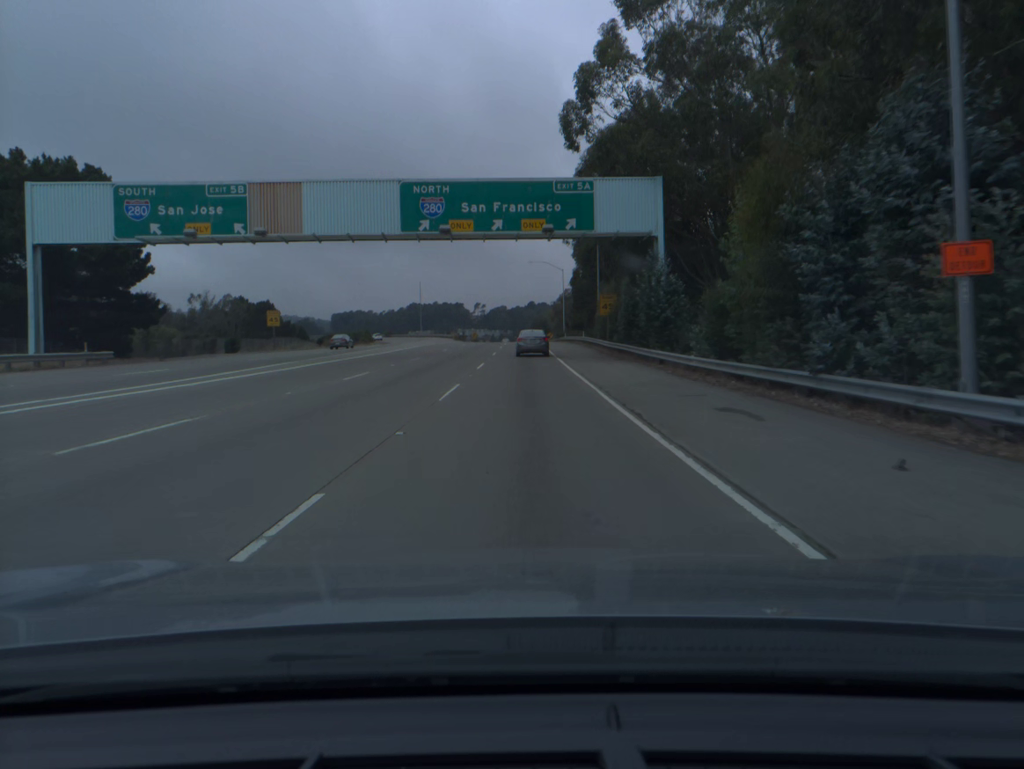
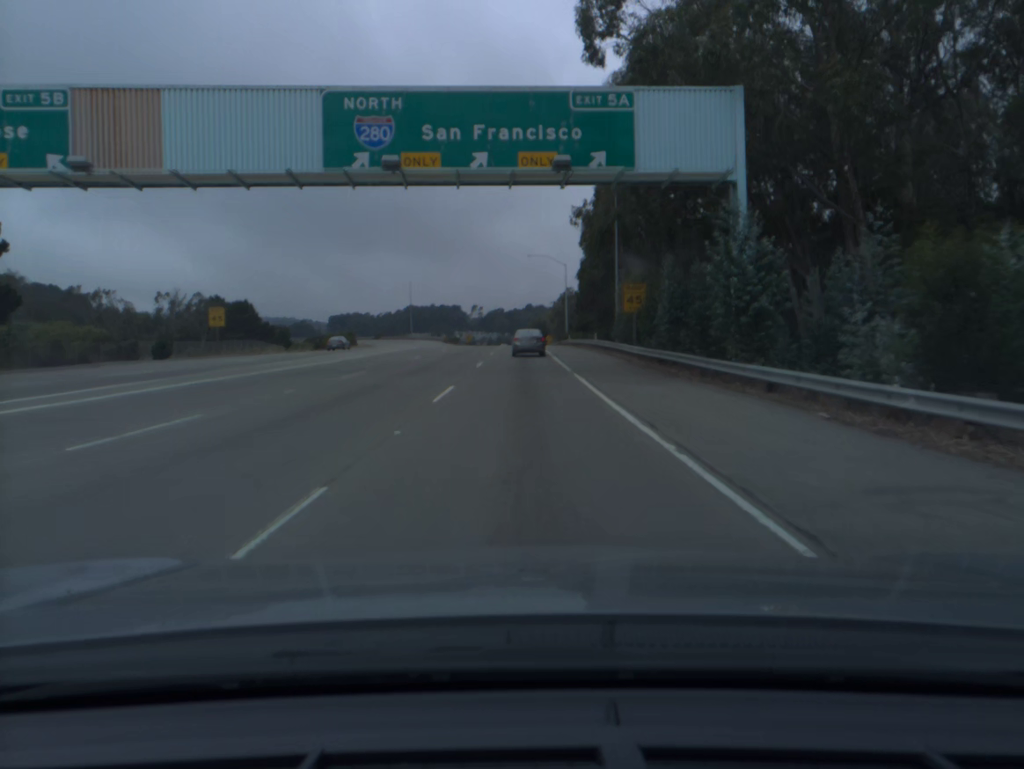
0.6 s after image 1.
(0.0, +14.4) m; 0°
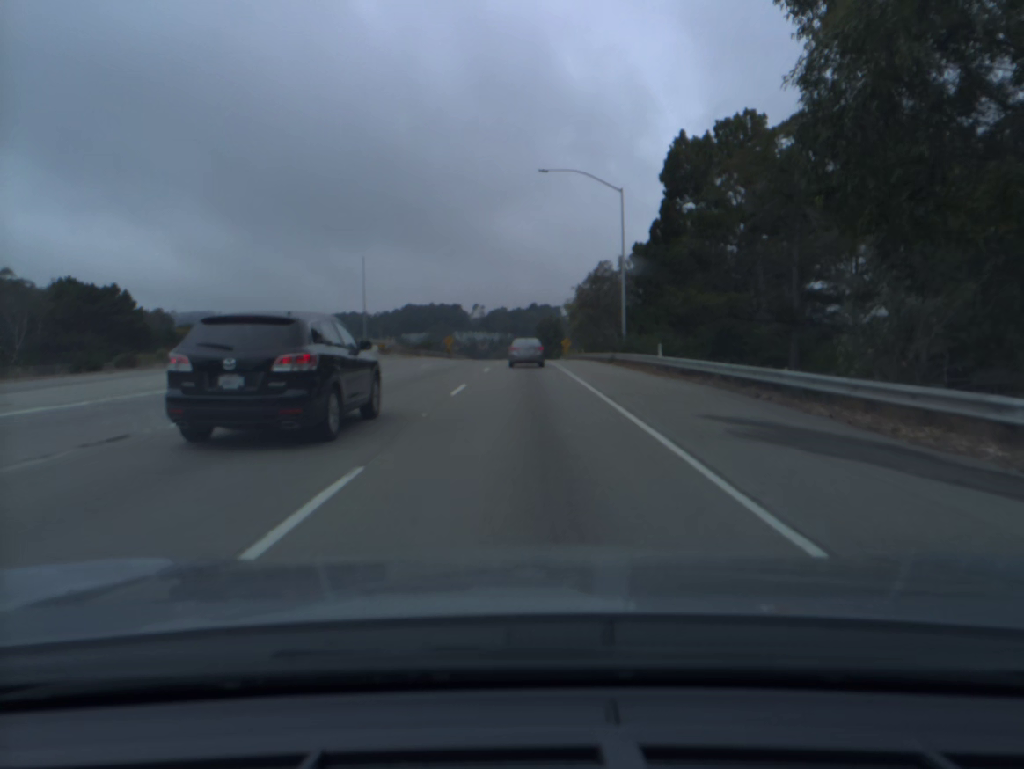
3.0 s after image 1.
(0.0, +55.9) m; 0°
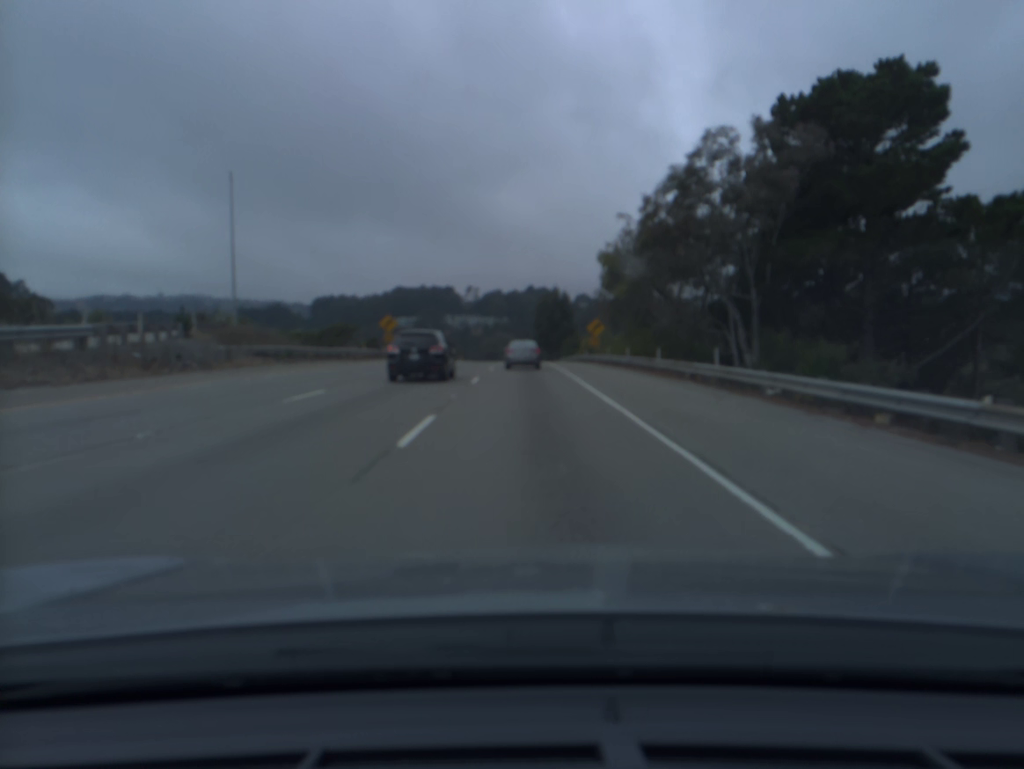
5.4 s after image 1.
(+0.1, +52.9) m; 0°
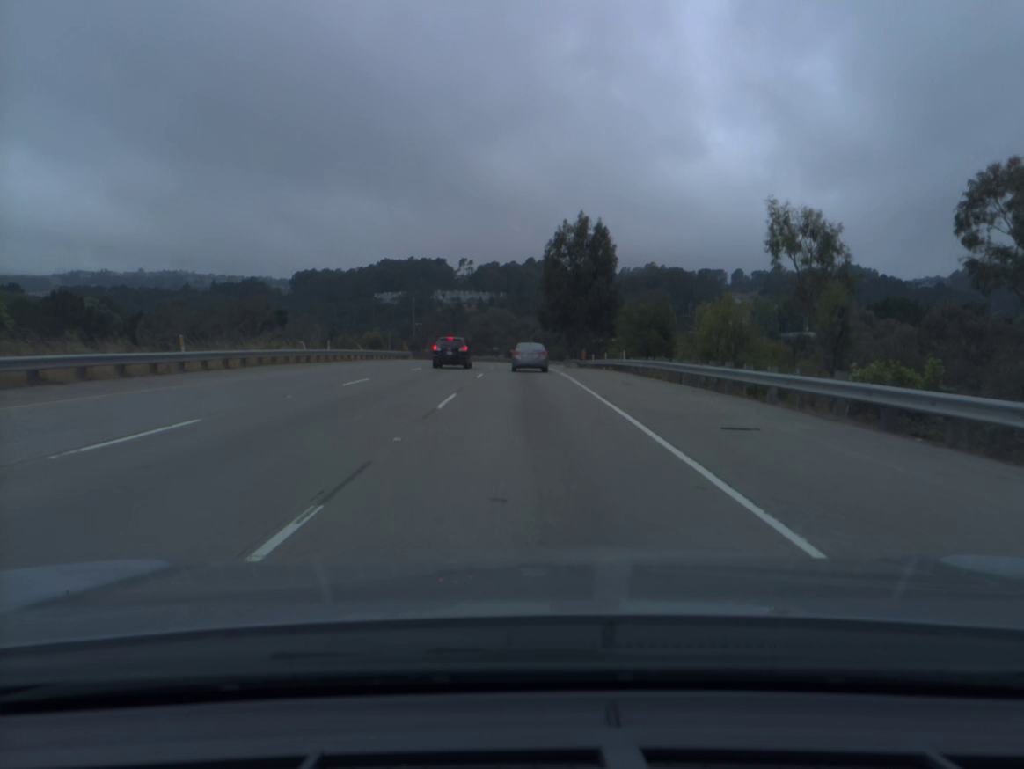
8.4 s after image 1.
(0.0, +65.6) m; 0°
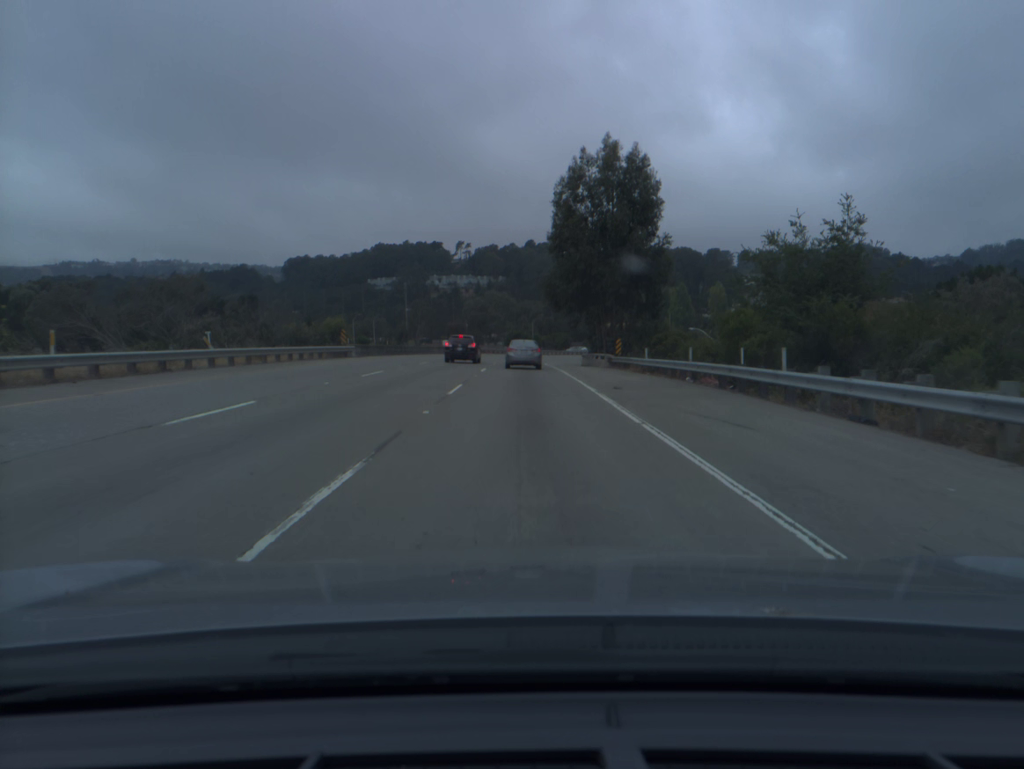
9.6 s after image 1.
(0.0, +26.0) m; 0°
